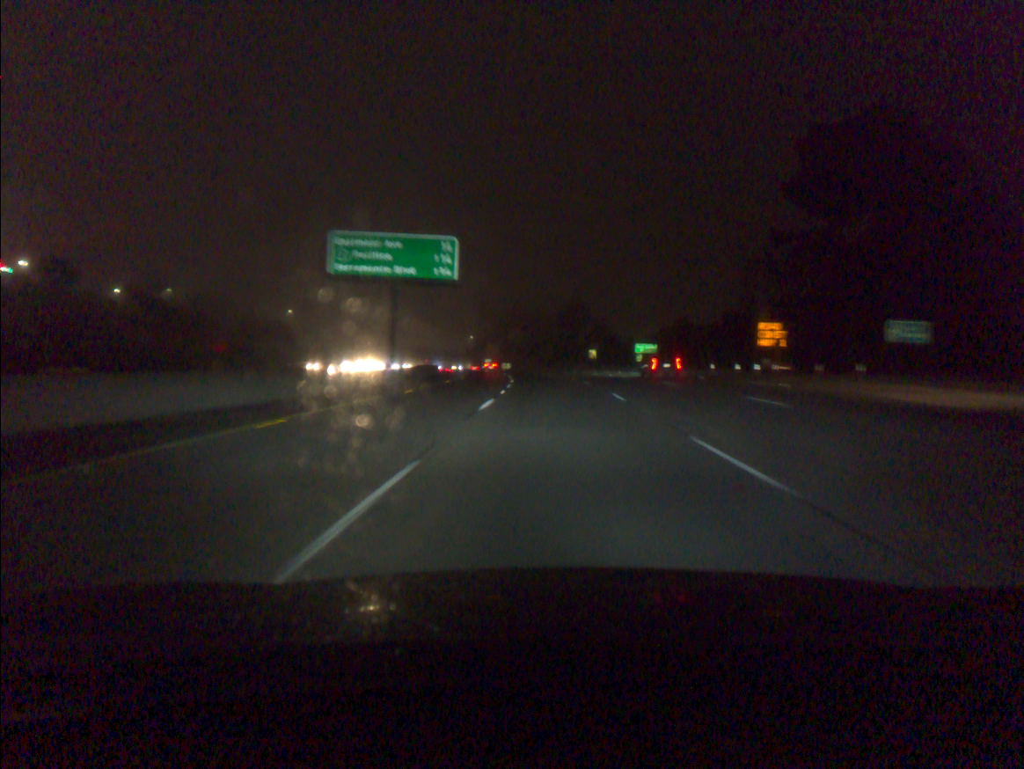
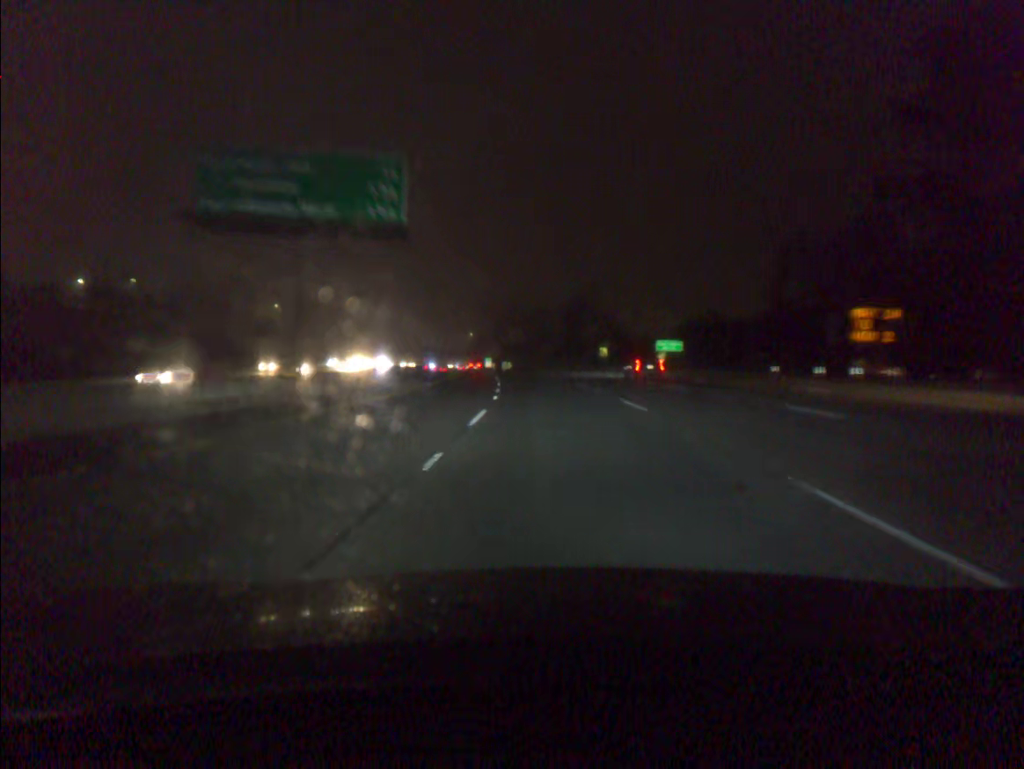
(0.0, +18.5) m; 0°
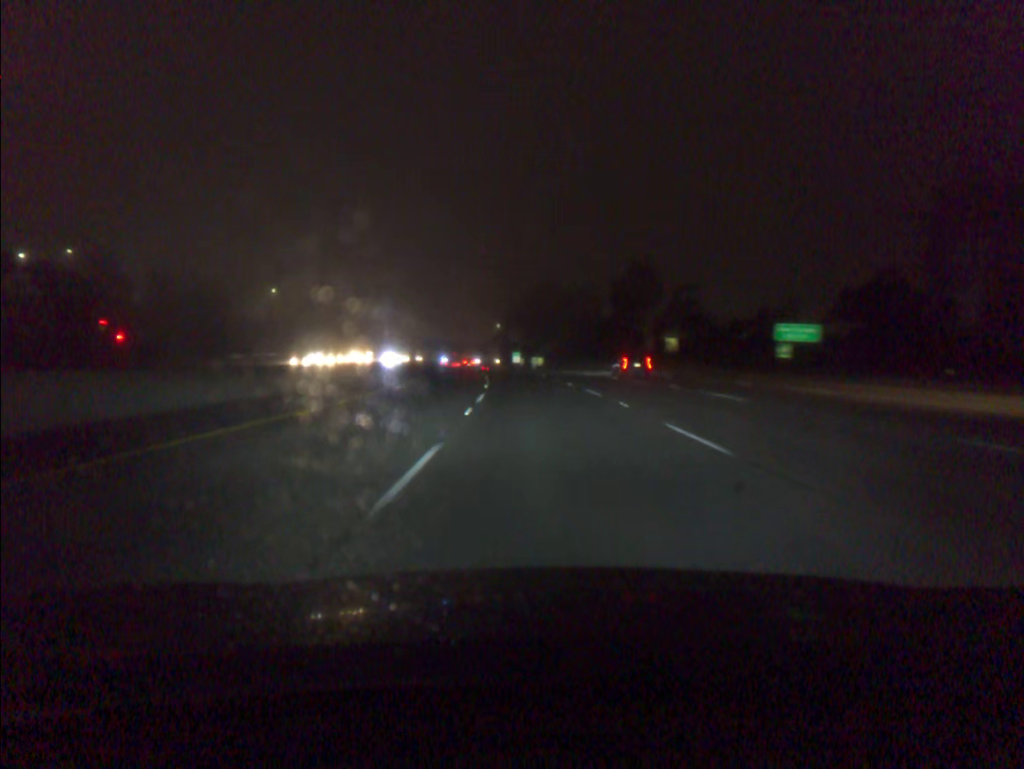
(-0.6, +37.4) m; -2°
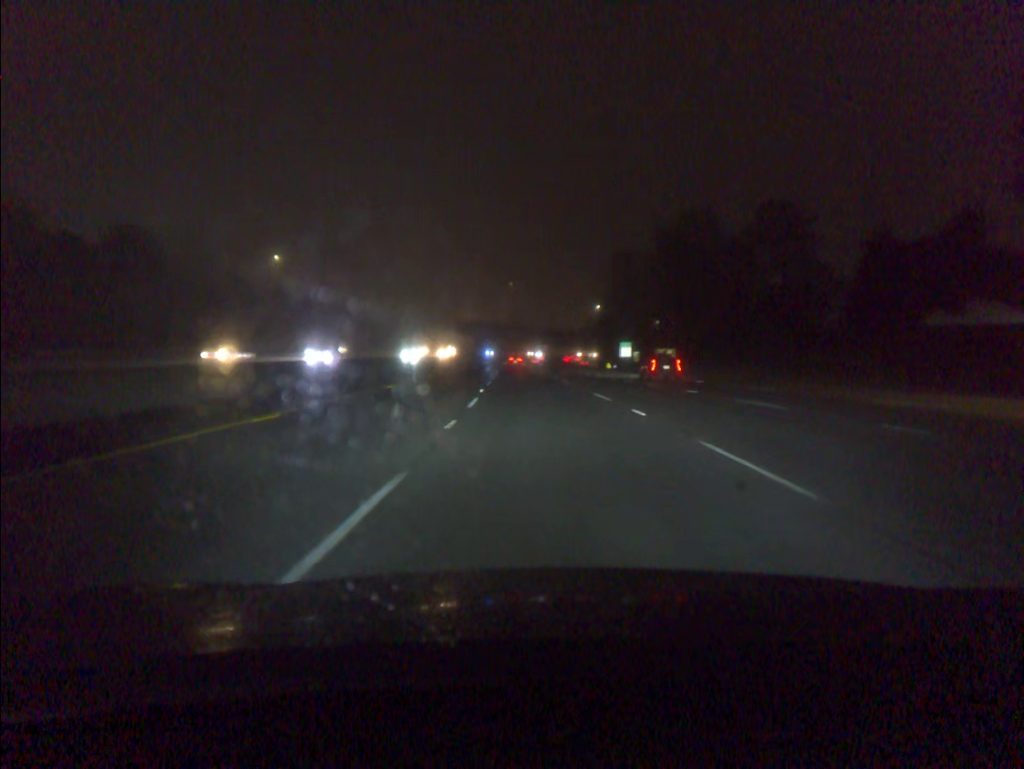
(-4.8, +75.7) m; -7°
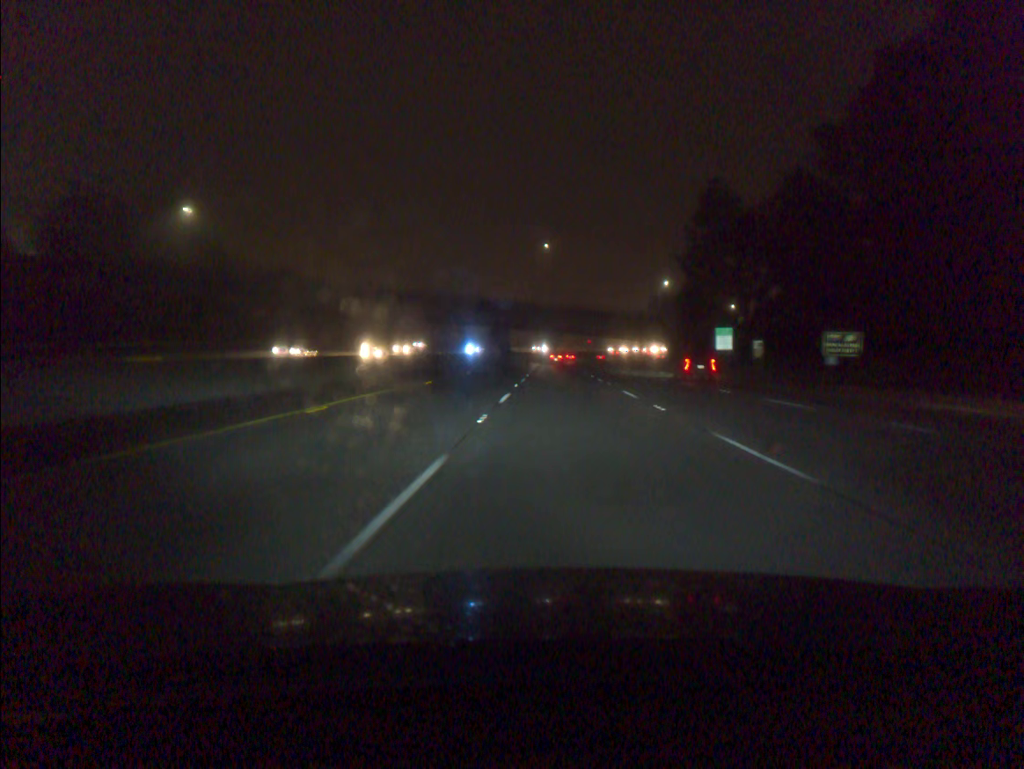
(-1.9, +57.3) m; -3°
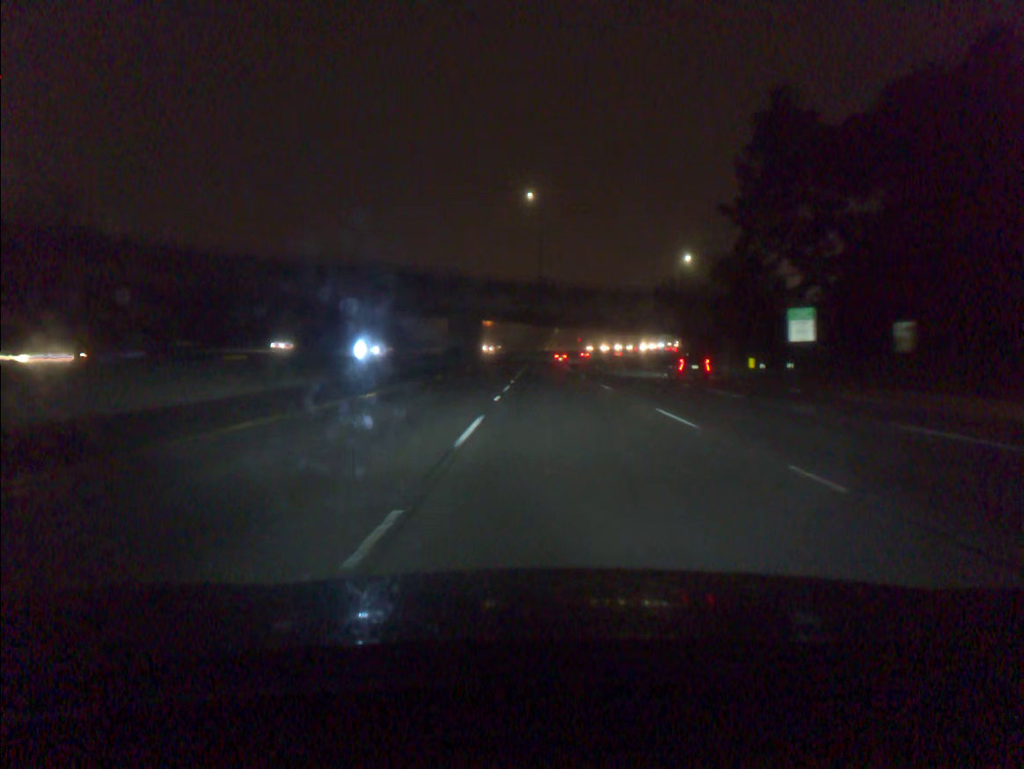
(+0.3, +38.3) m; +1°
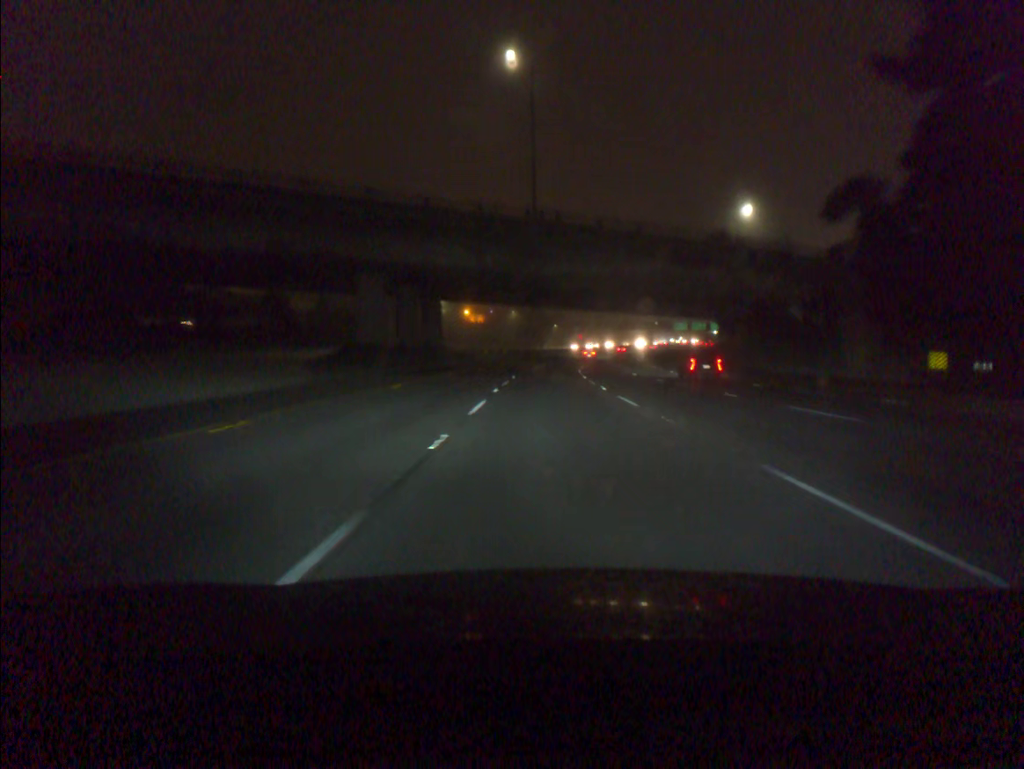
(+0.1, +38.3) m; 0°
